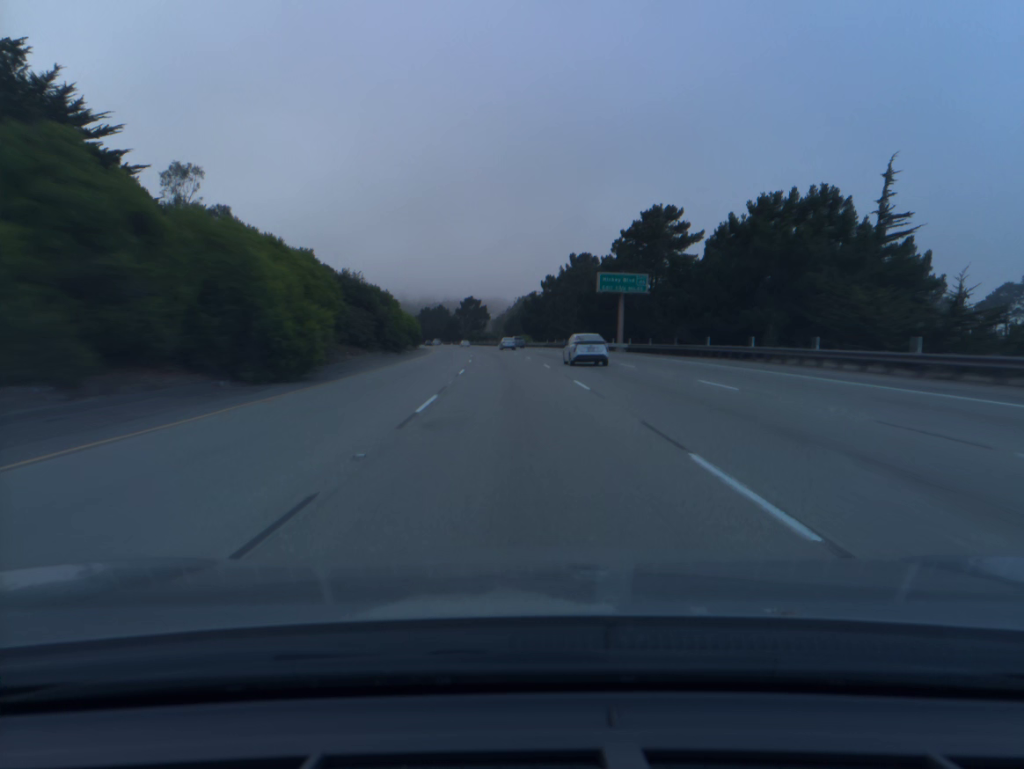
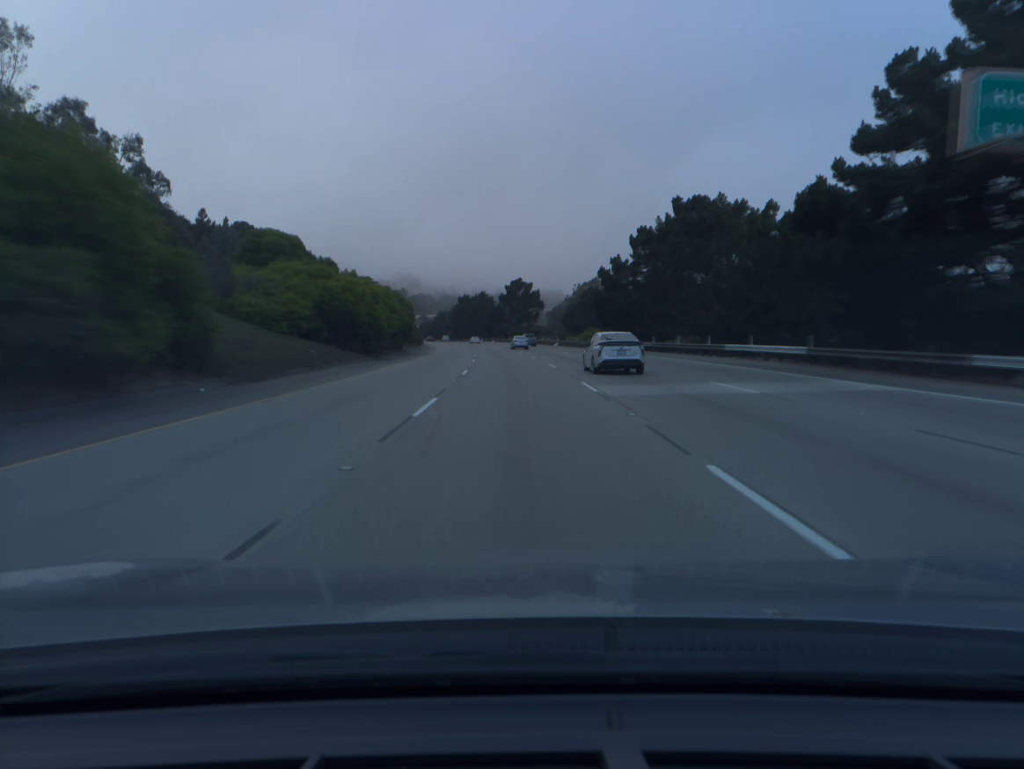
(-2.1, +59.1) m; -4°
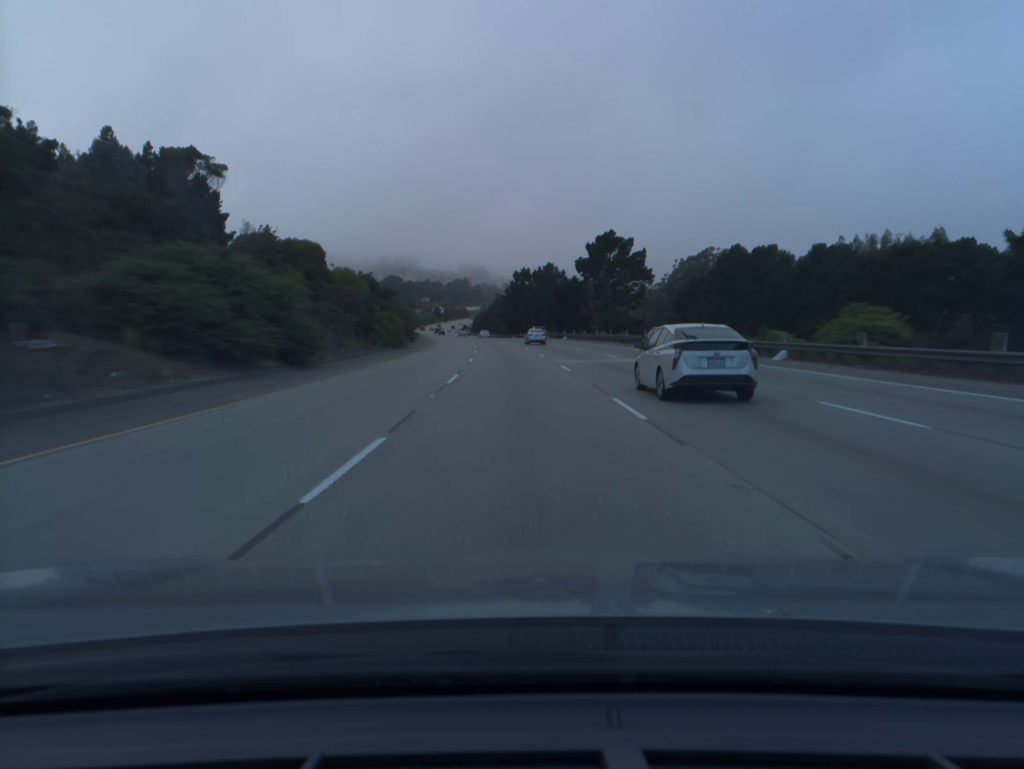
(-3.3, +79.8) m; -5°
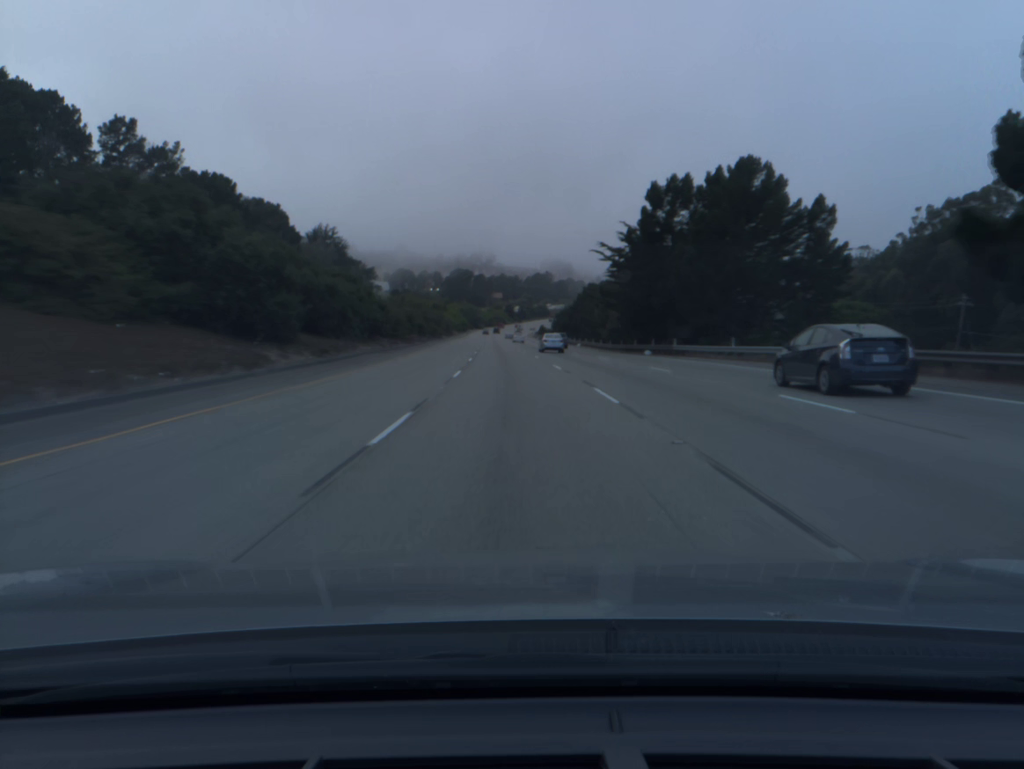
(-5.1, +98.9) m; -6°
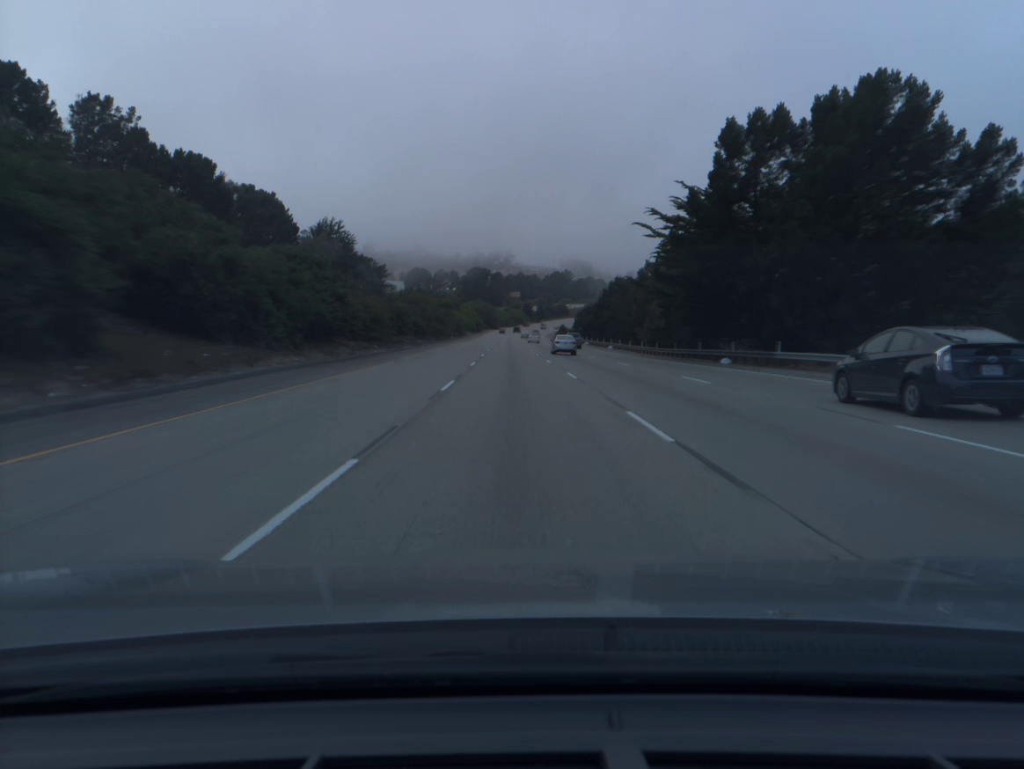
(-0.2, +19.7) m; -1°
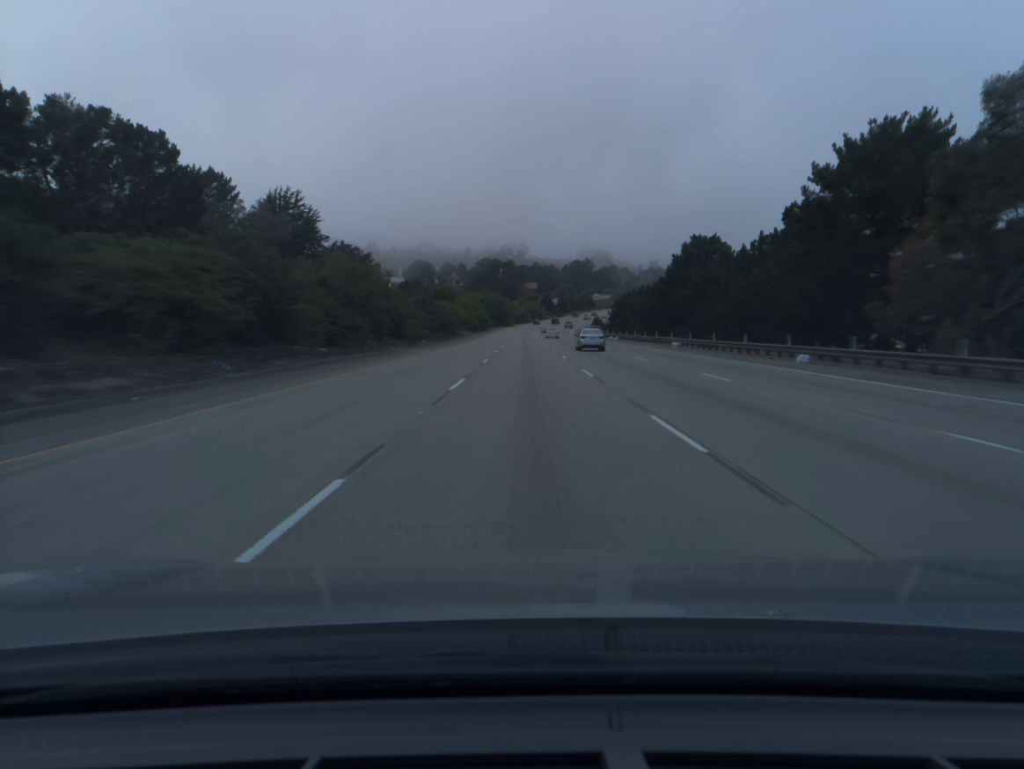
(-1.1, +59.4) m; -1°
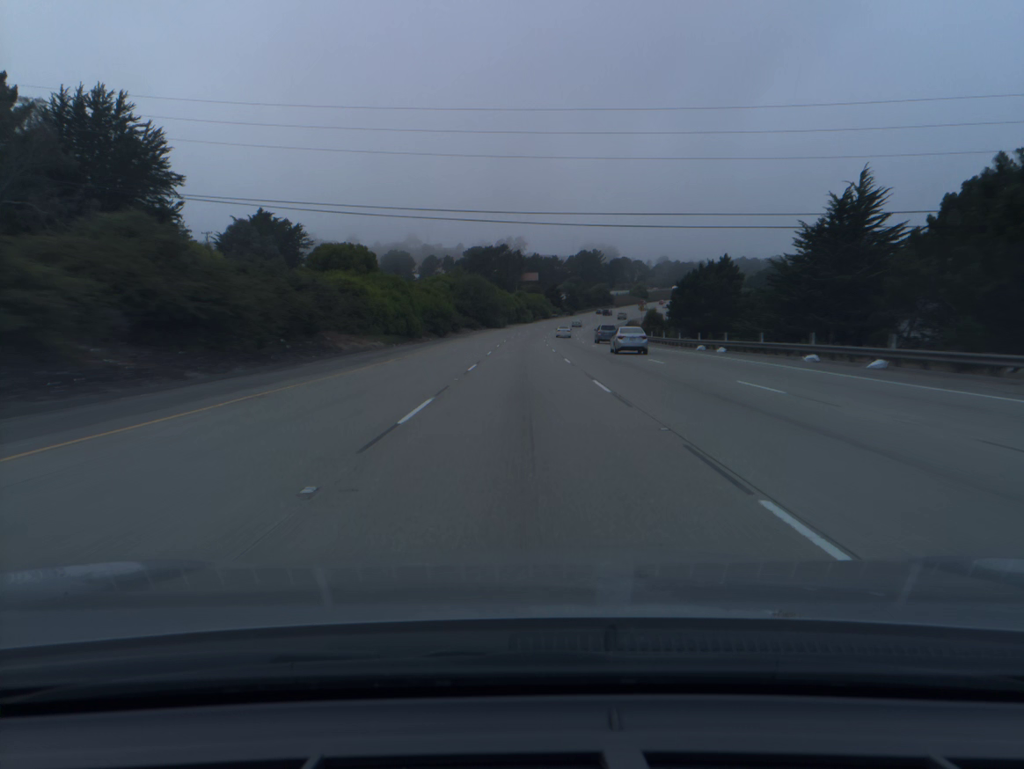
(+0.2, +79.5) m; 0°
